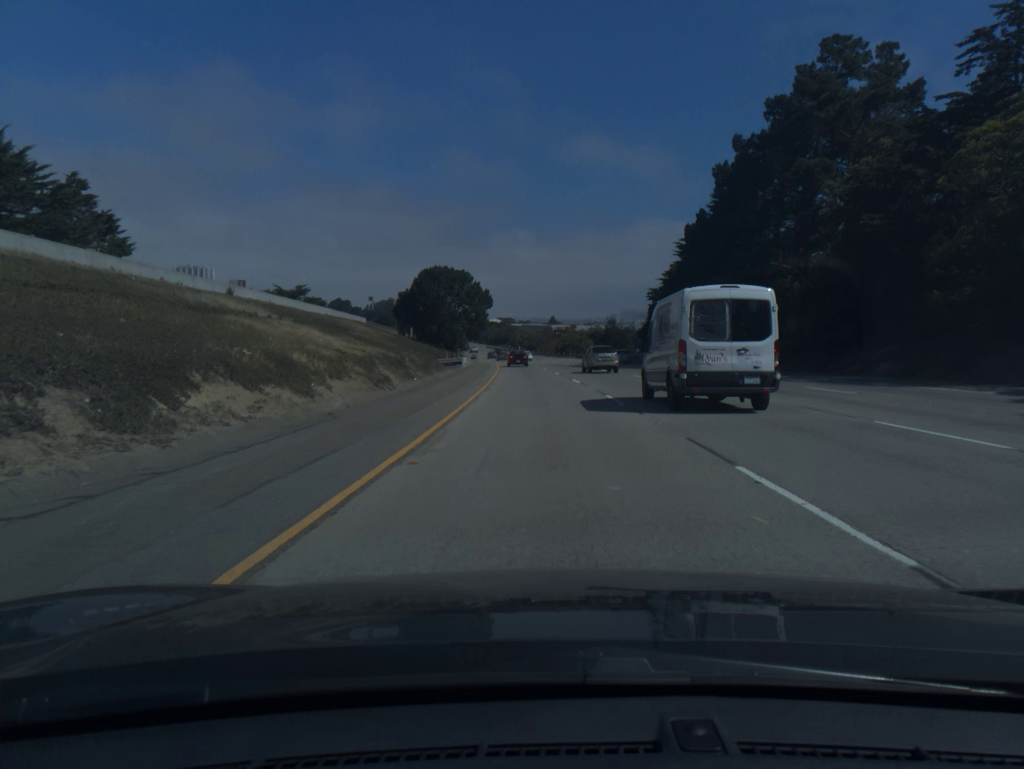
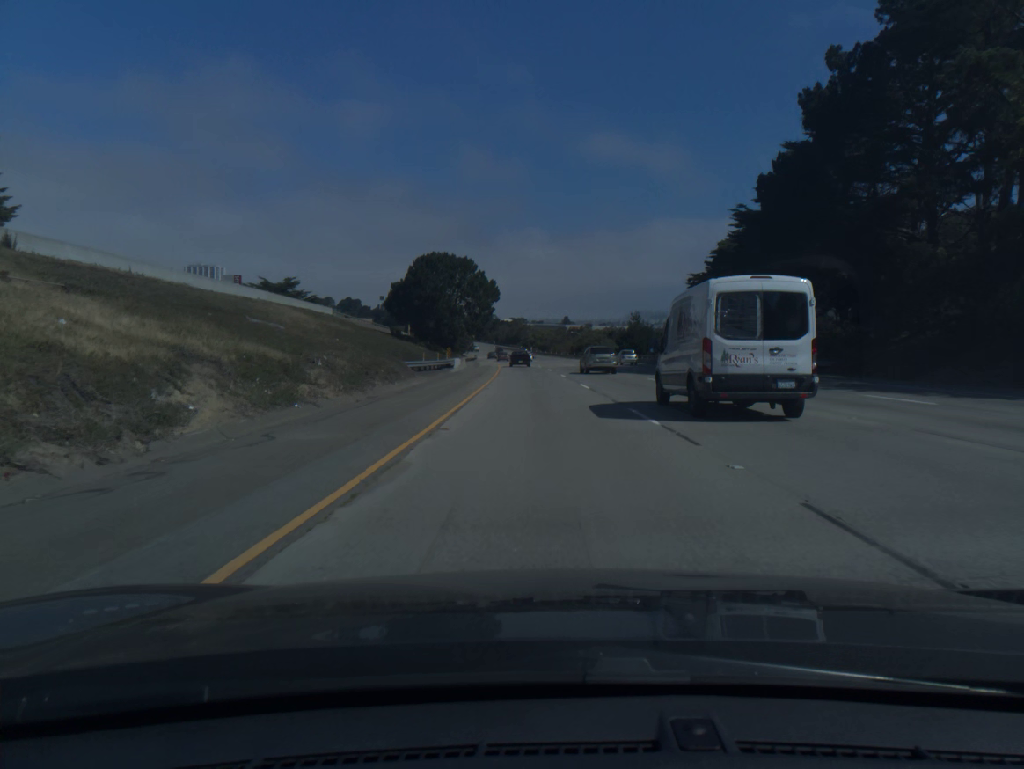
(-0.1, +19.3) m; -1°
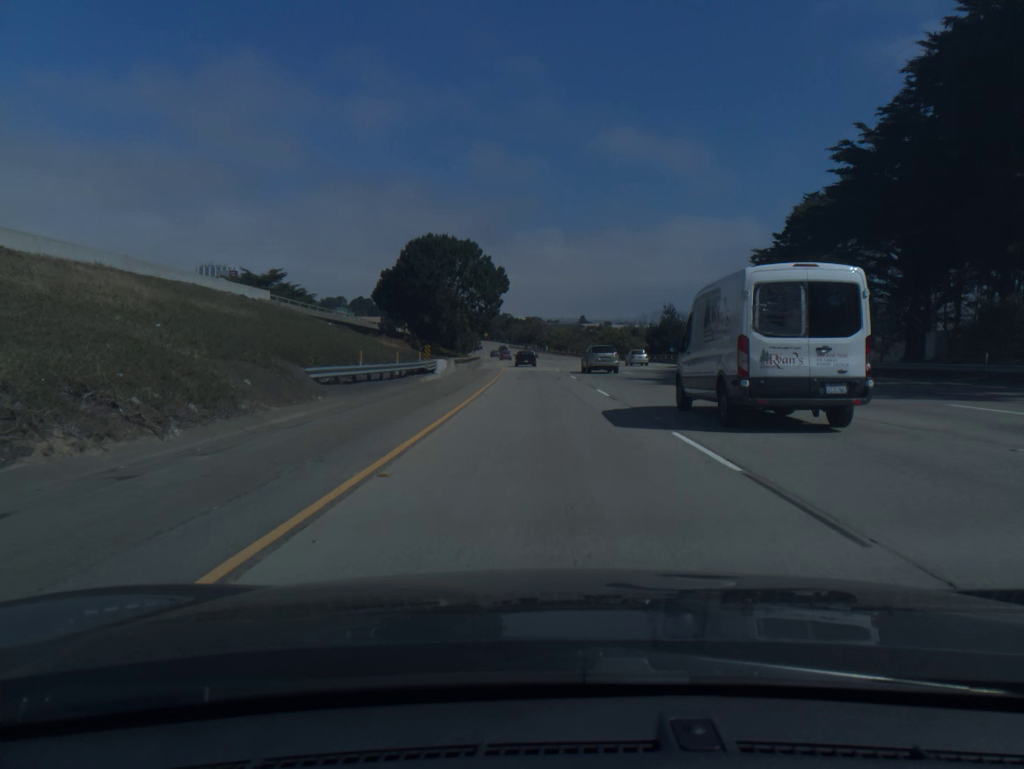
(-0.2, +19.3) m; -1°
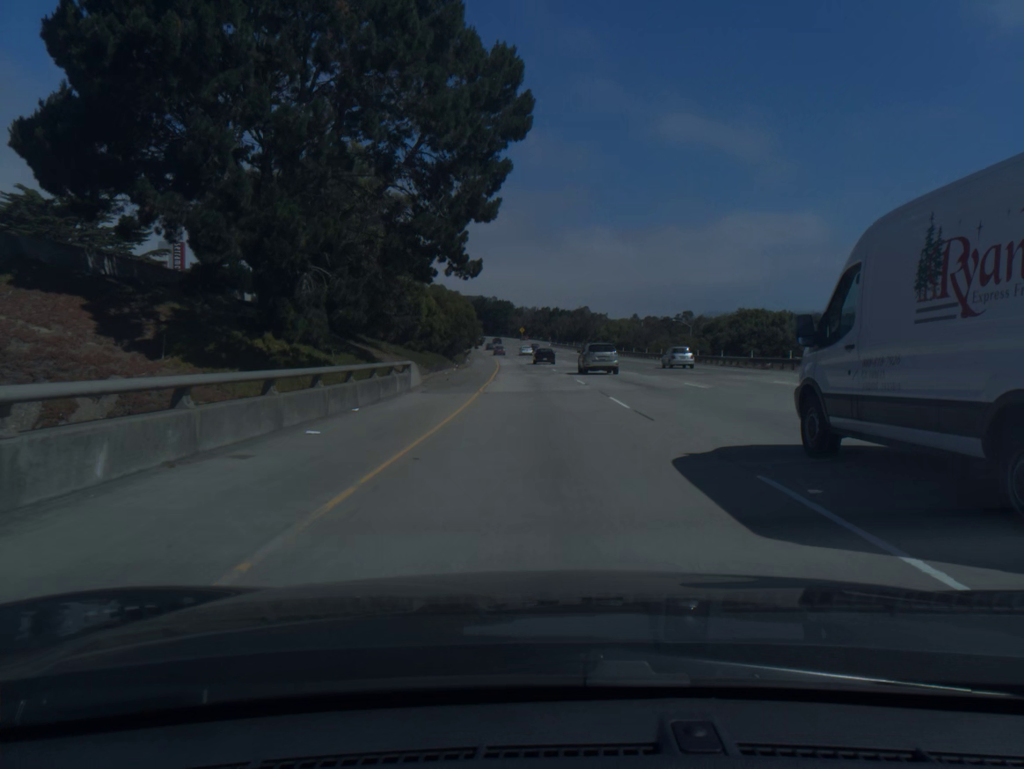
(-2.3, +77.4) m; -3°
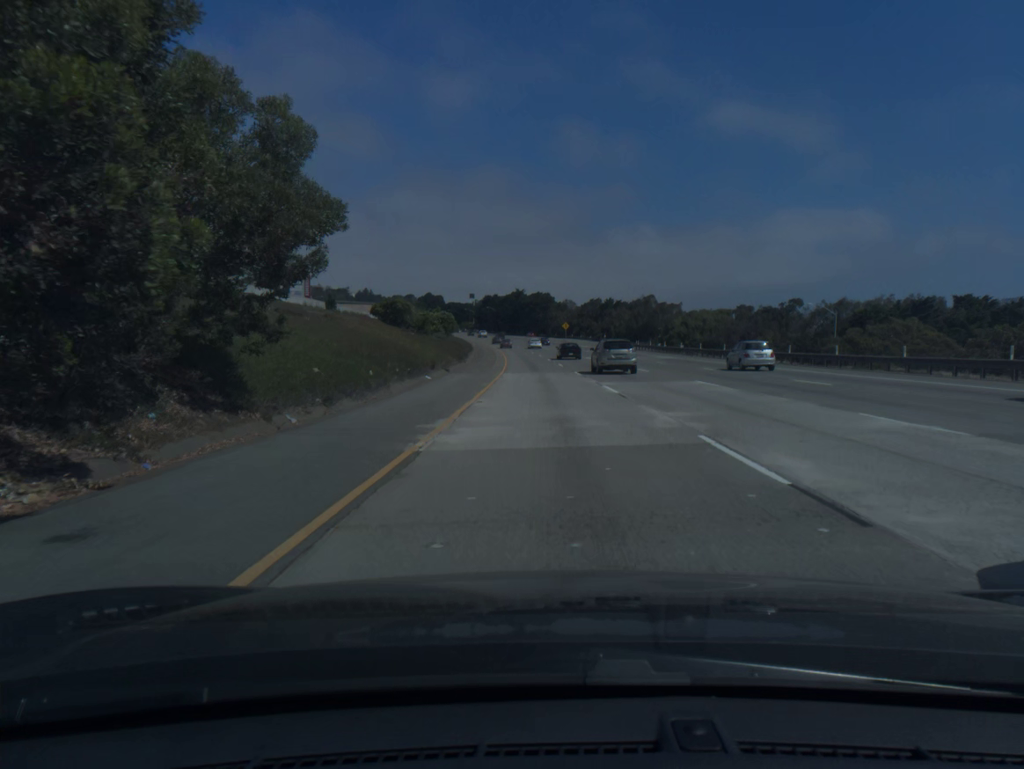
(-1.6, +58.4) m; -3°
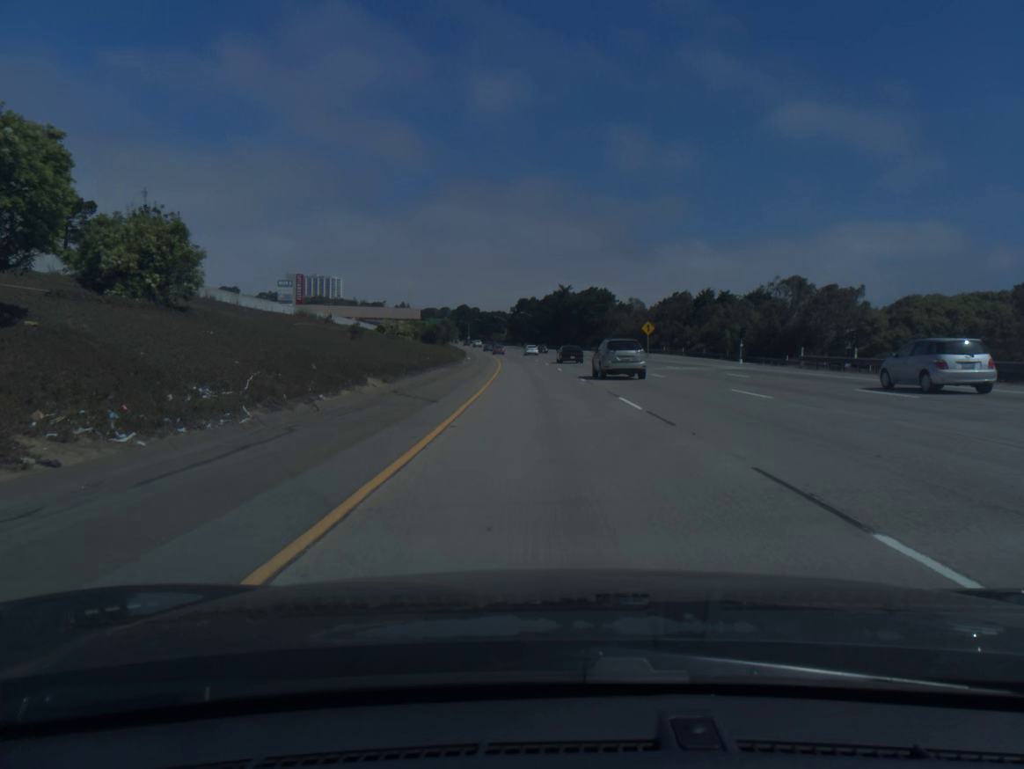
(-2.1, +78.4) m; -3°
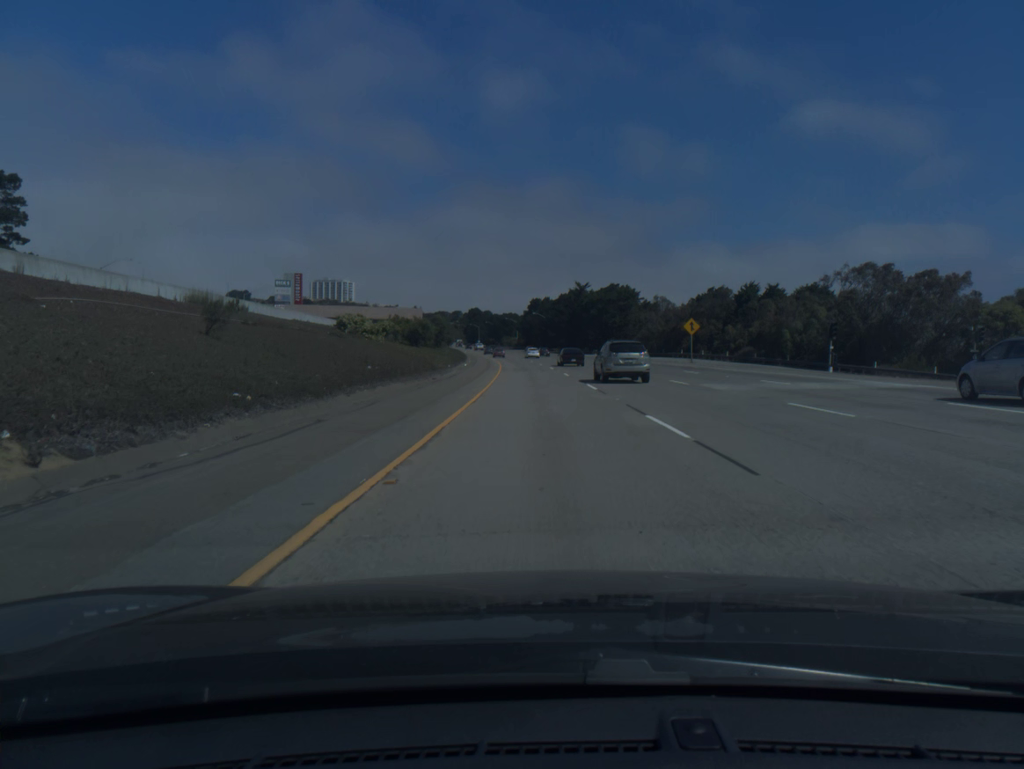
(-0.2, +19.7) m; -1°
